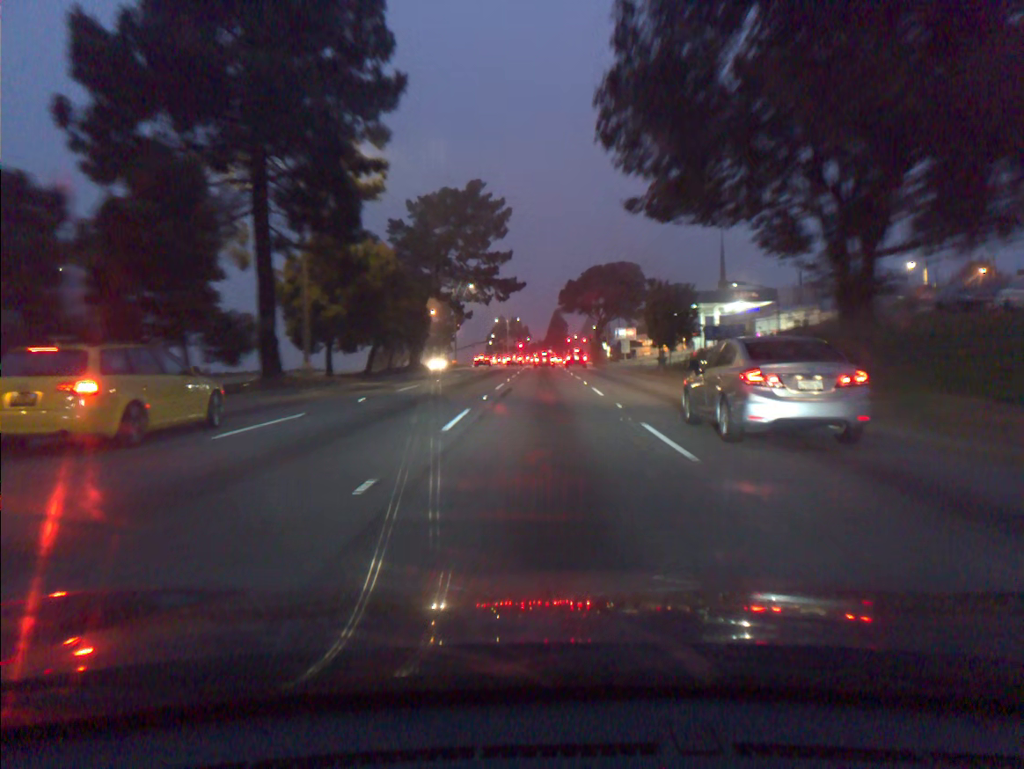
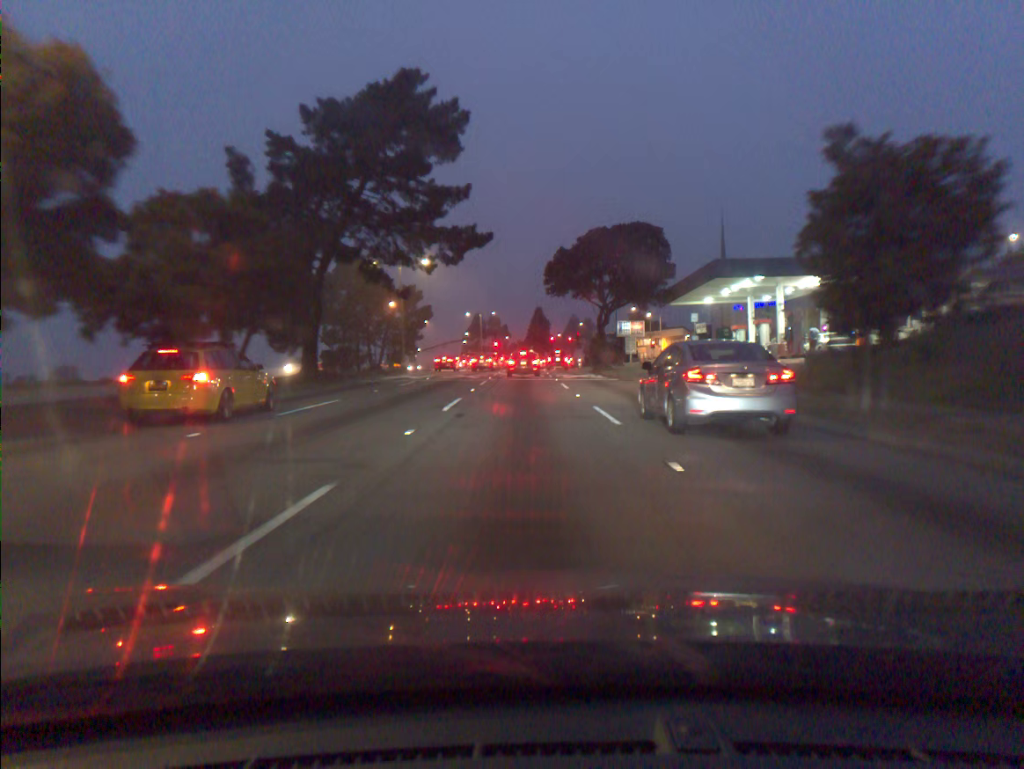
(+0.2, +24.3) m; +2°
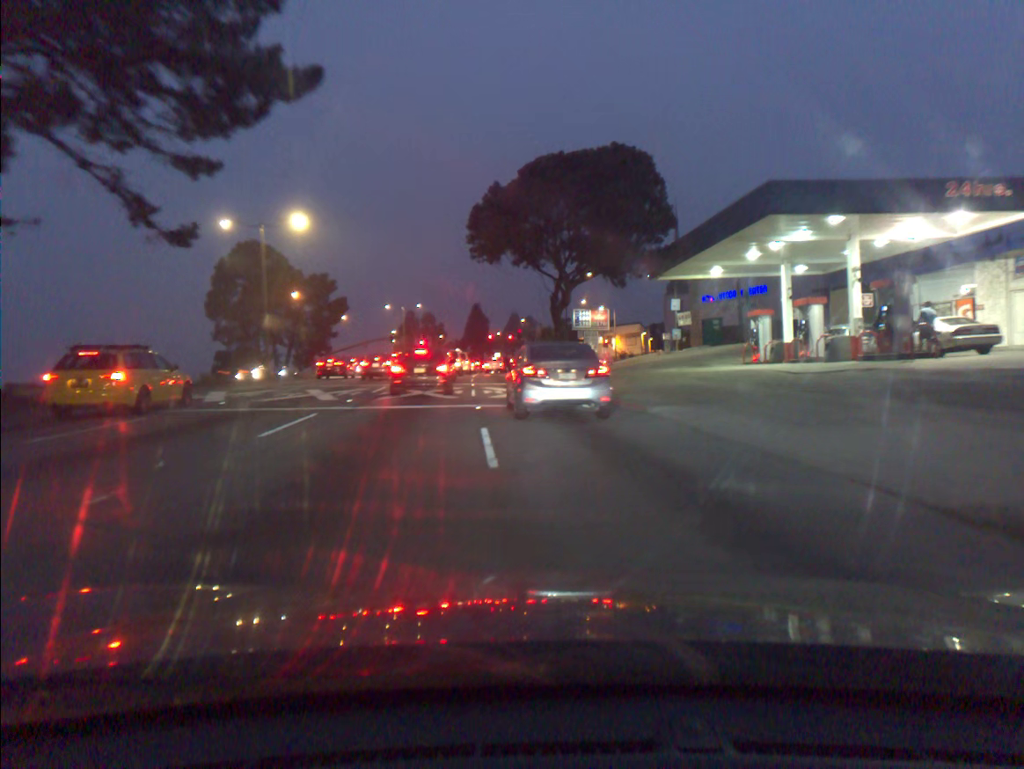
(+0.7, +20.0) m; +4°
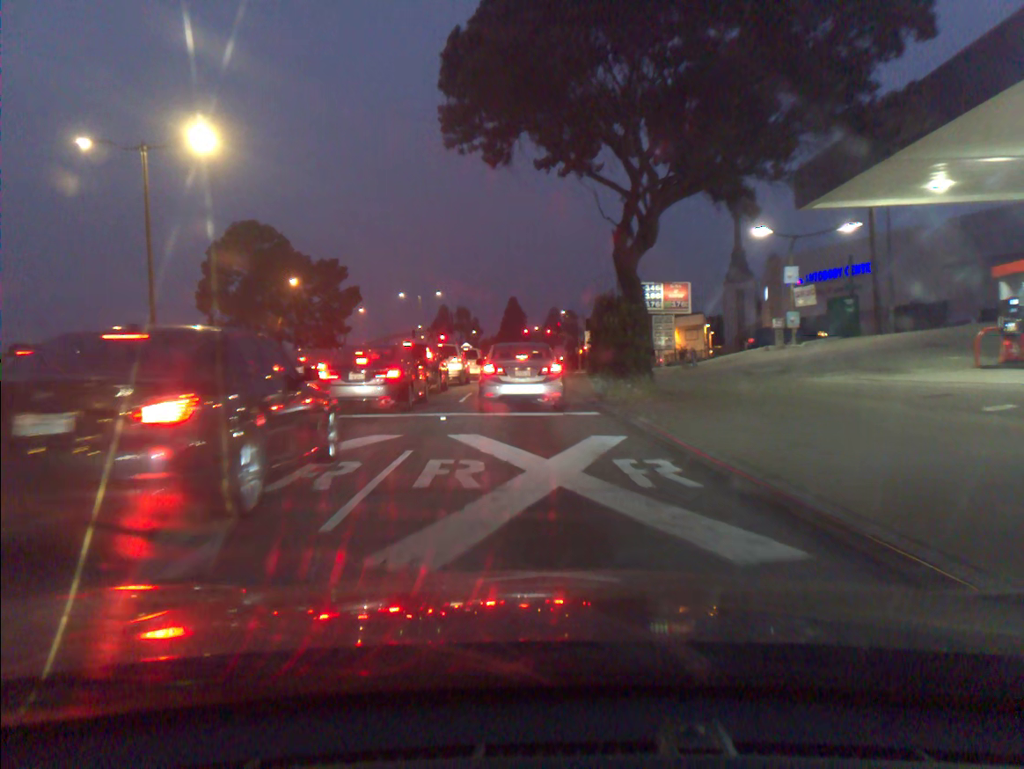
(-0.3, +18.1) m; -3°
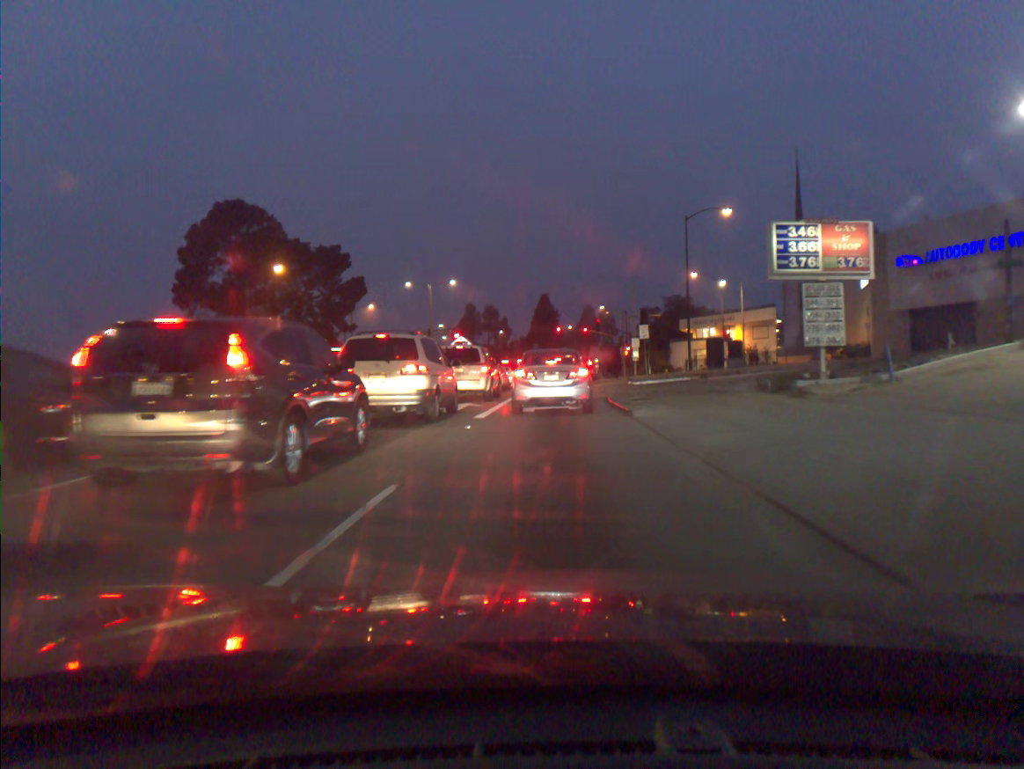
(-0.3, +17.0) m; -1°
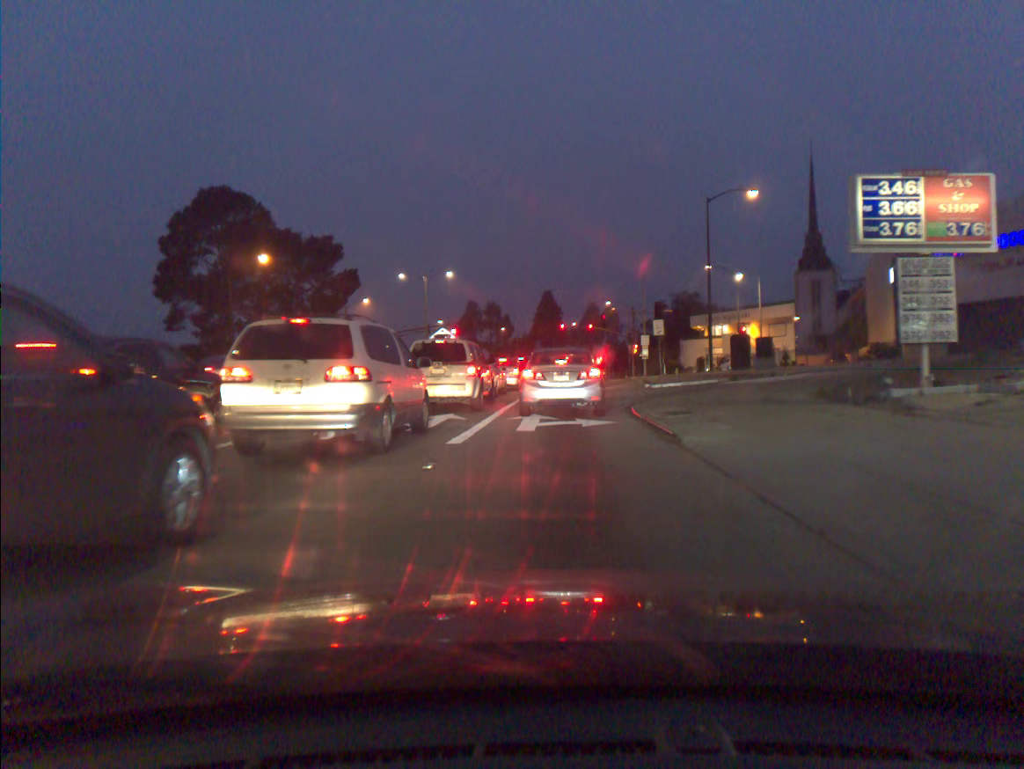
(0.0, +5.2) m; 0°
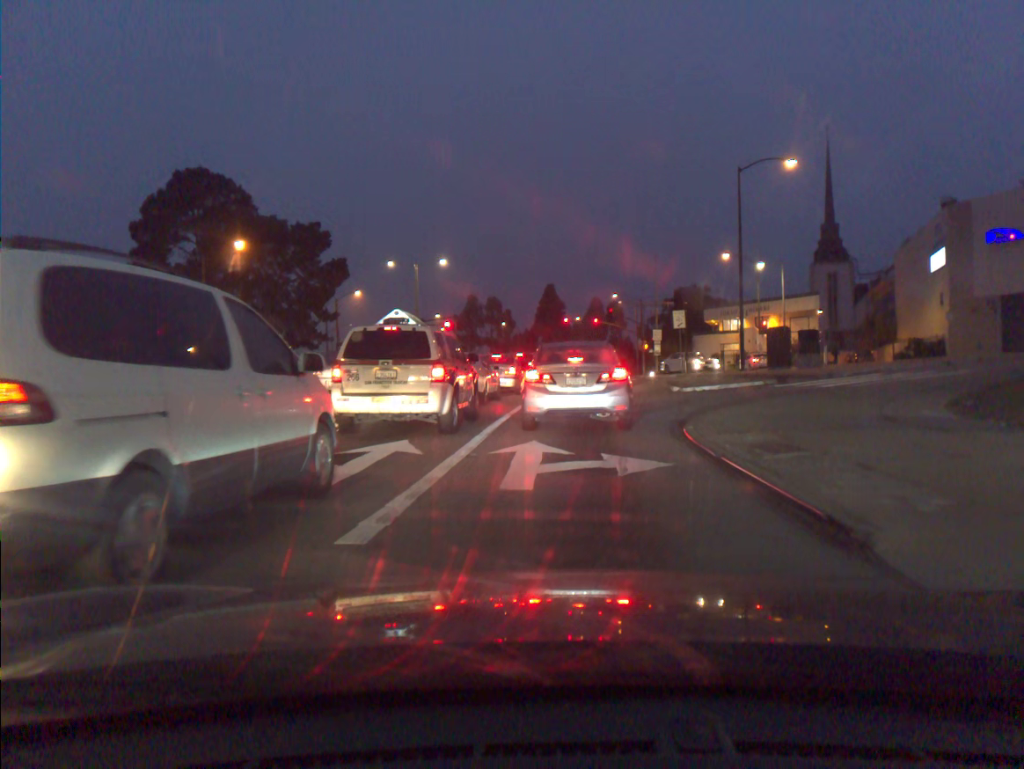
(0.0, +6.2) m; -1°
